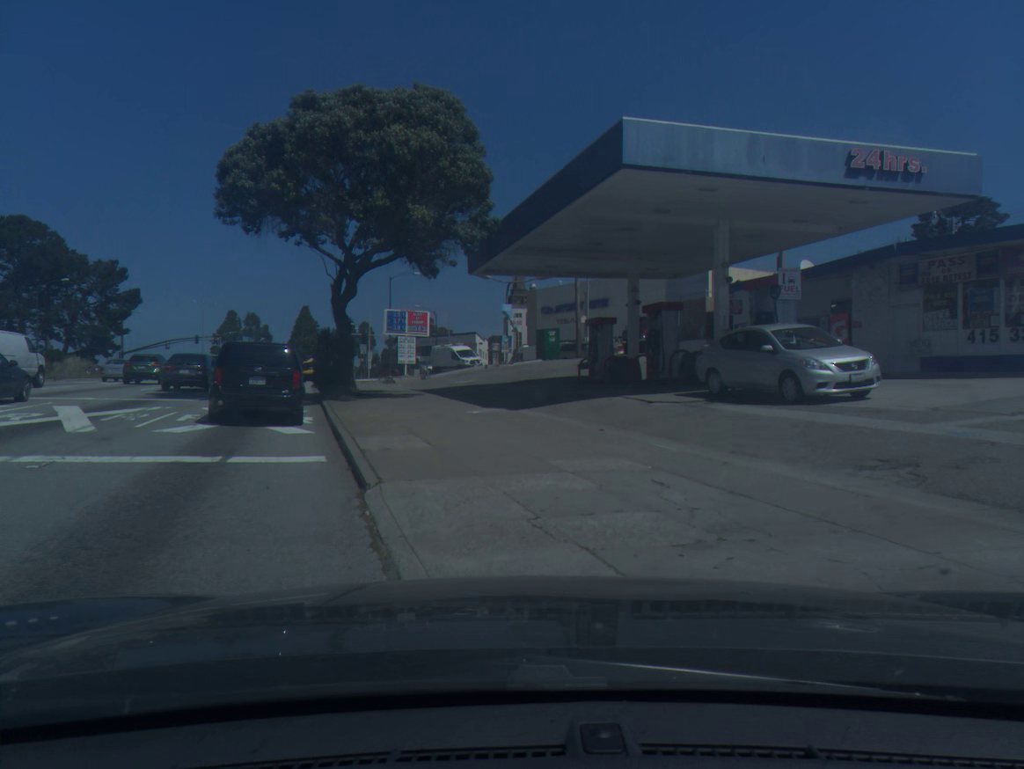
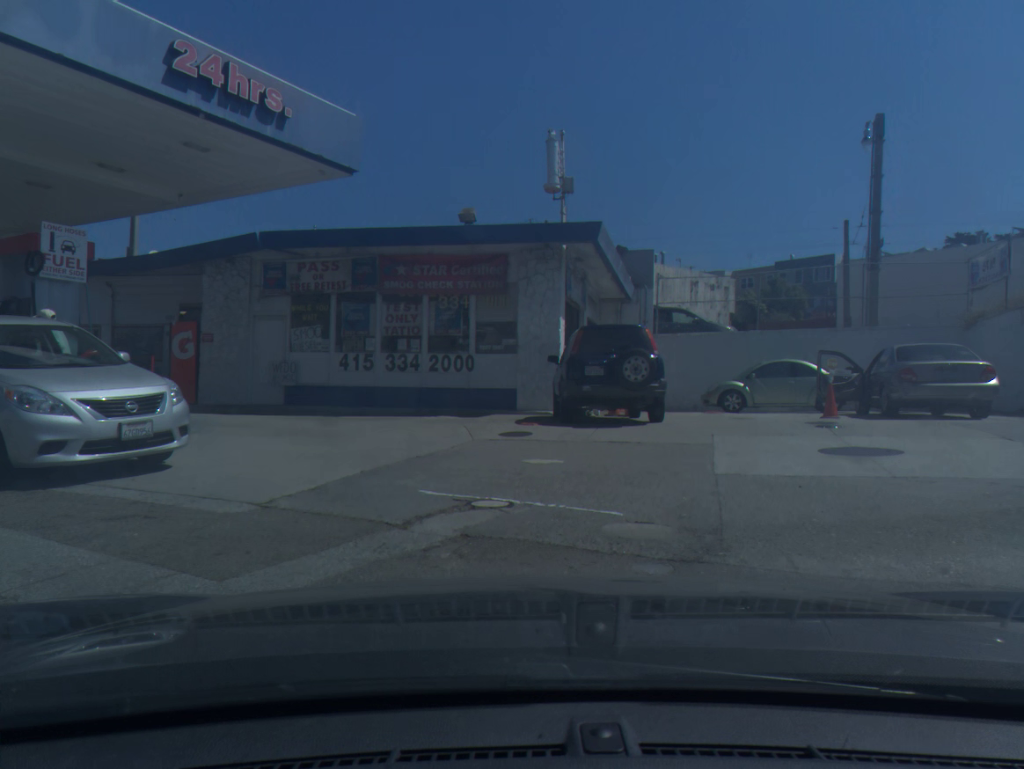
(+3.1, +6.8) m; +47°
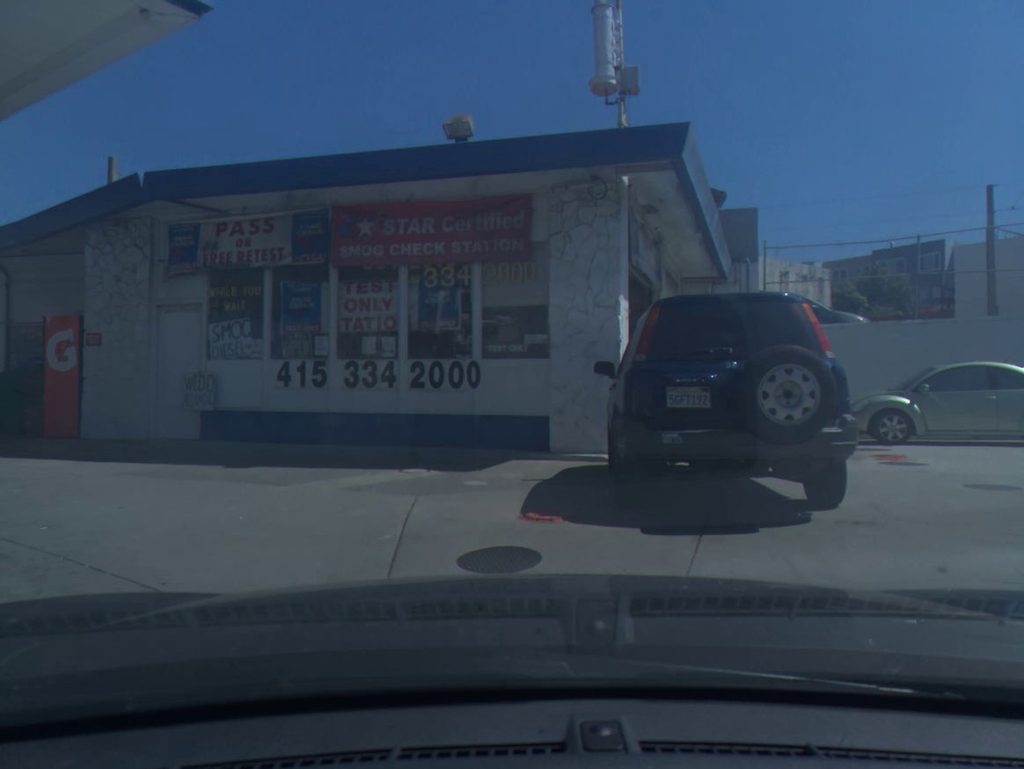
(-0.7, +7.0) m; -27°
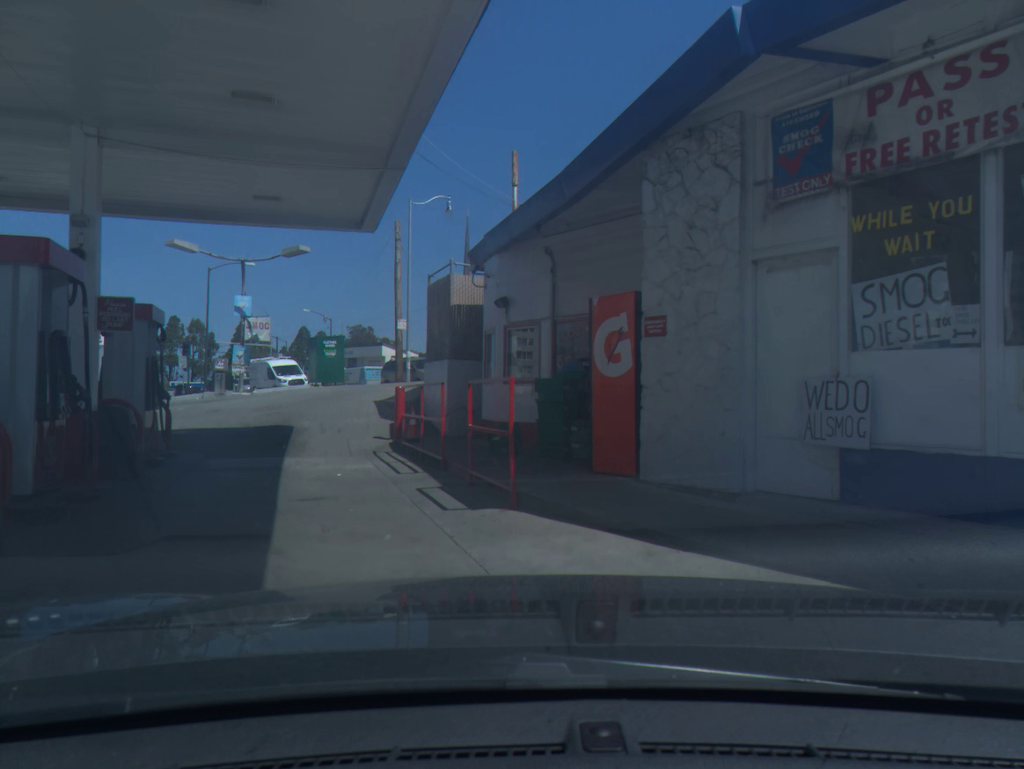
(-2.0, +6.1) m; -31°
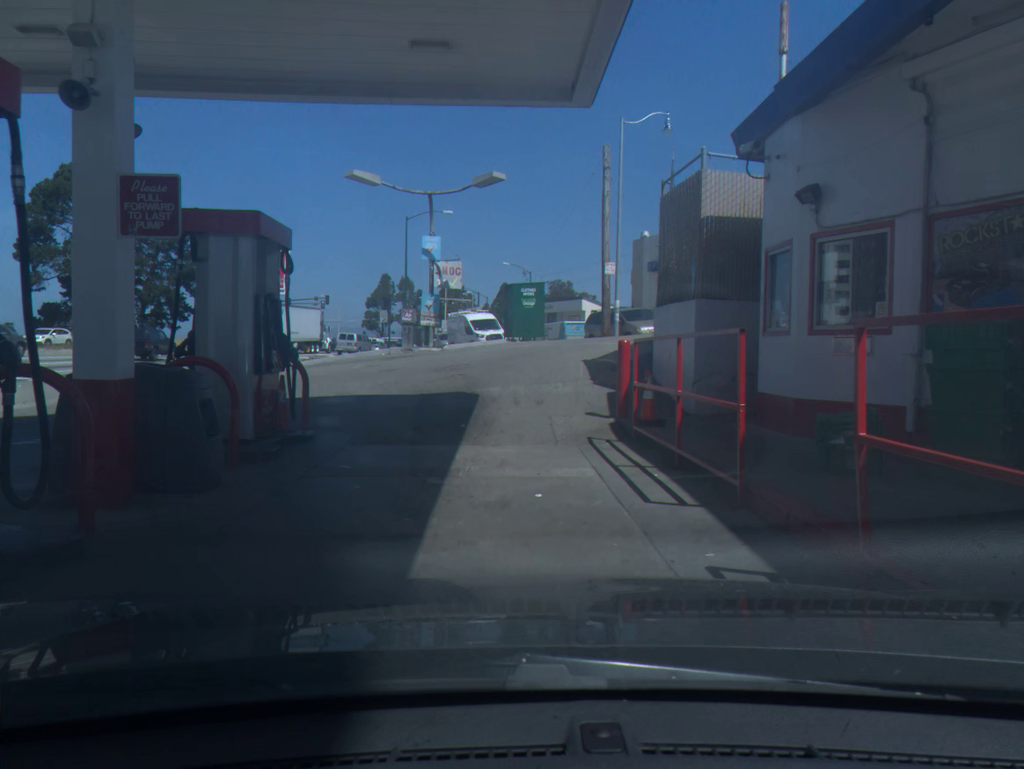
(-0.5, +5.4) m; -8°
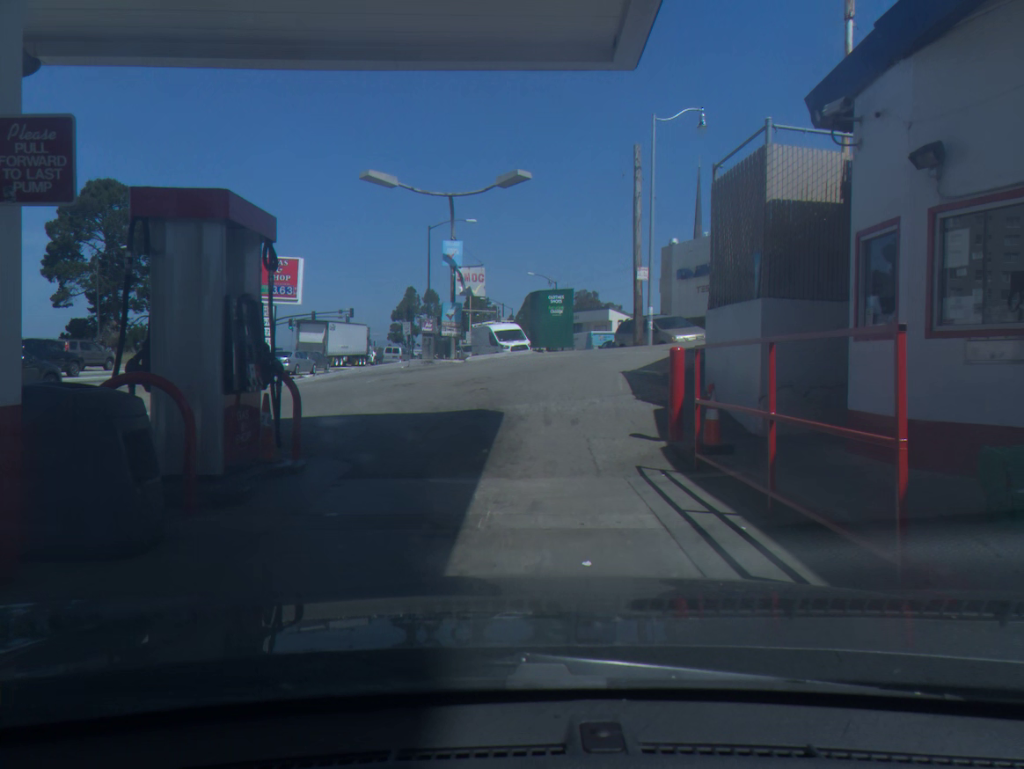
(0.0, +1.8) m; -1°
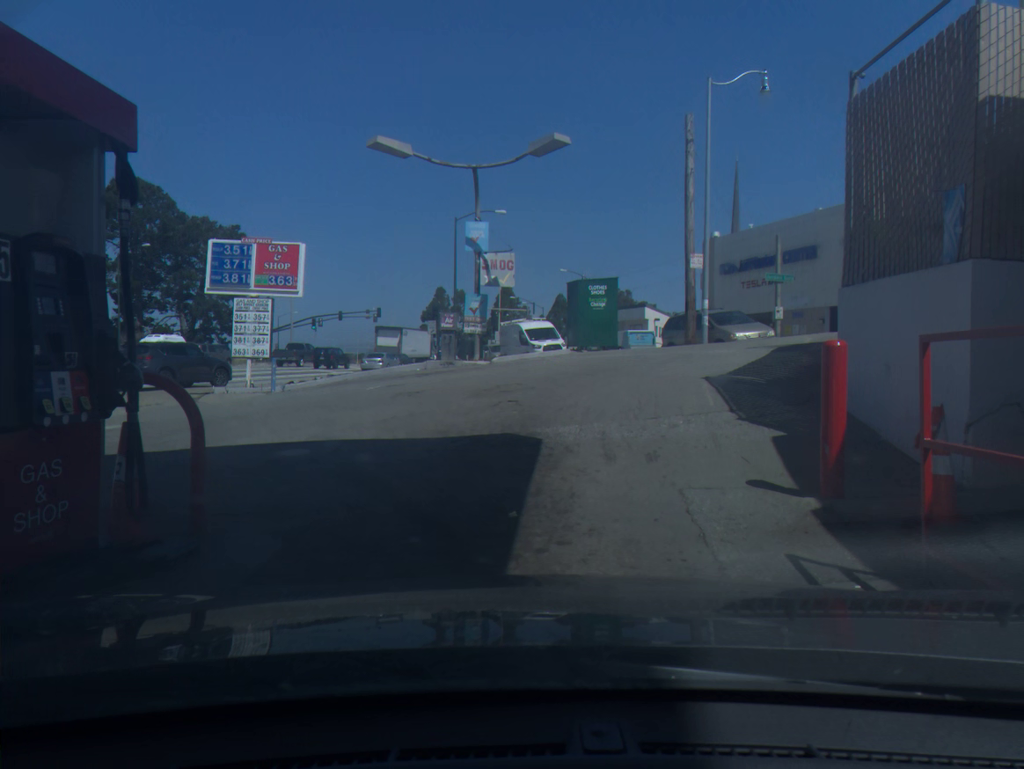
(-0.1, +3.6) m; -2°
